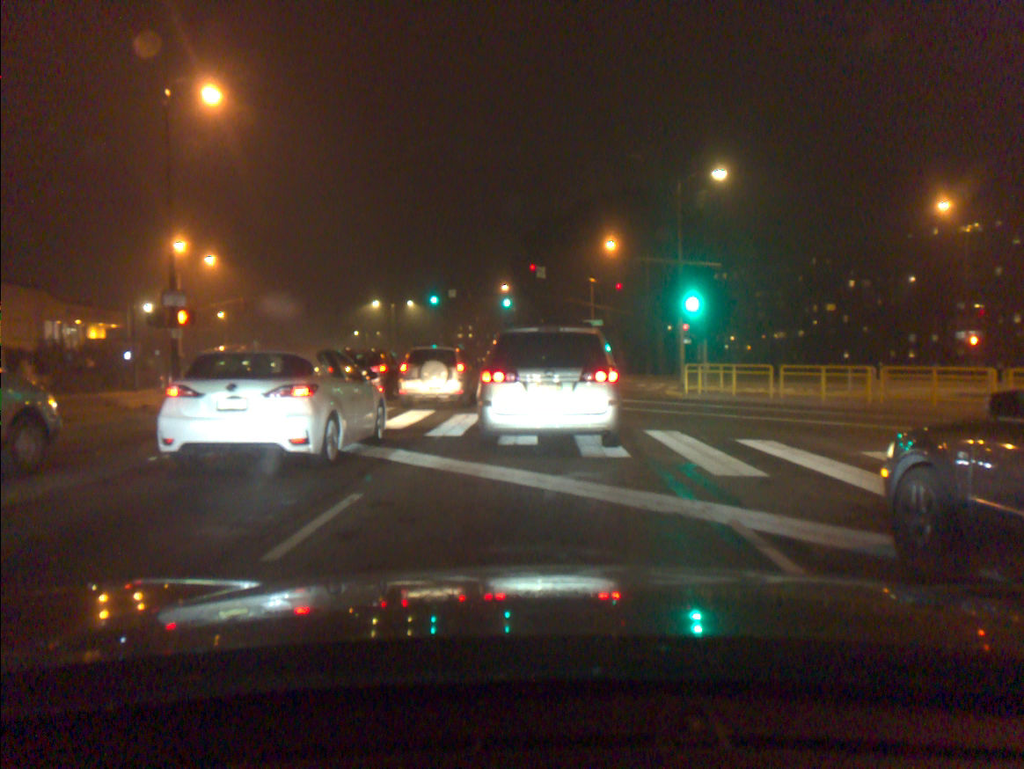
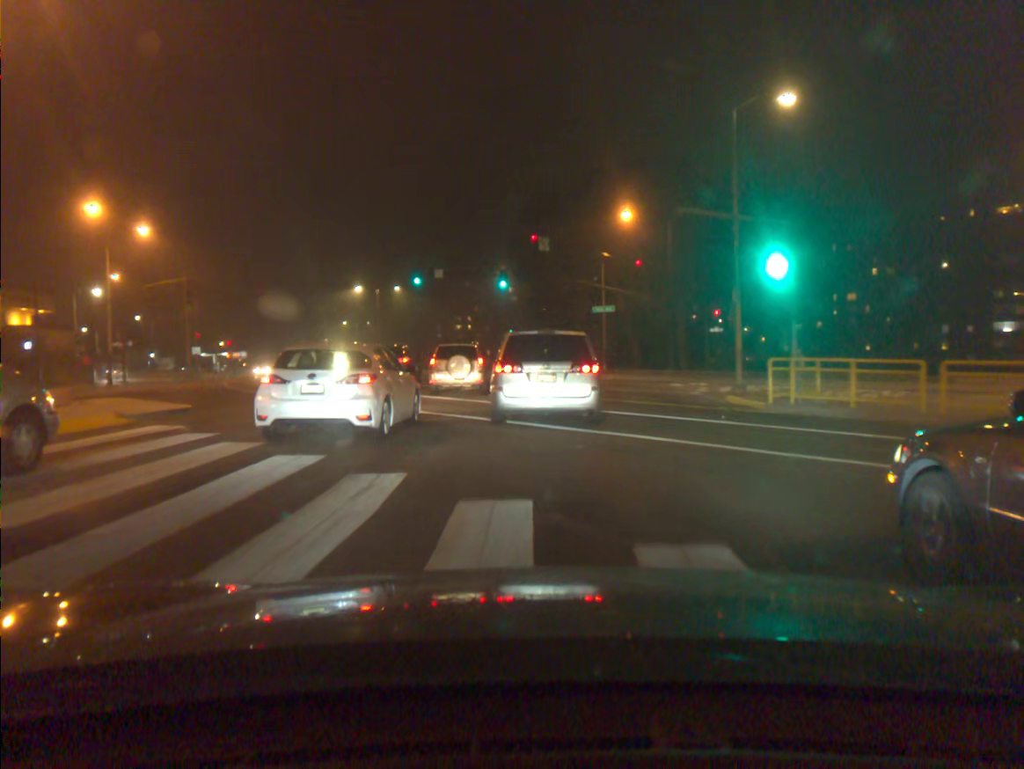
(-0.2, +10.0) m; -1°
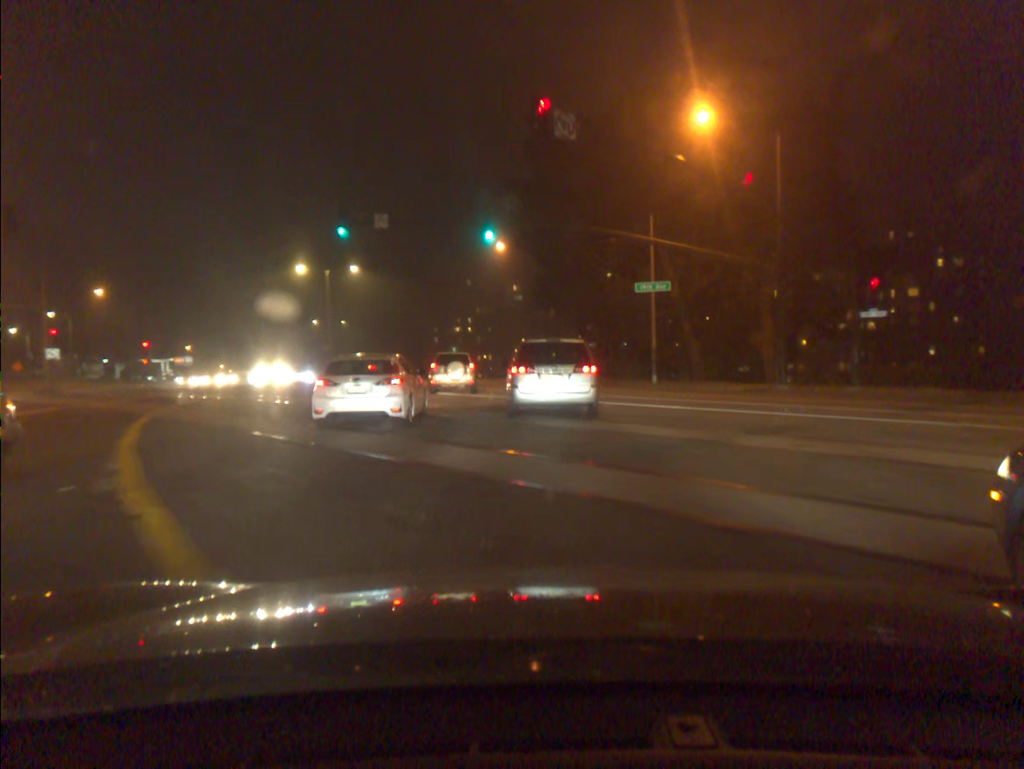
(-0.1, +24.0) m; 0°
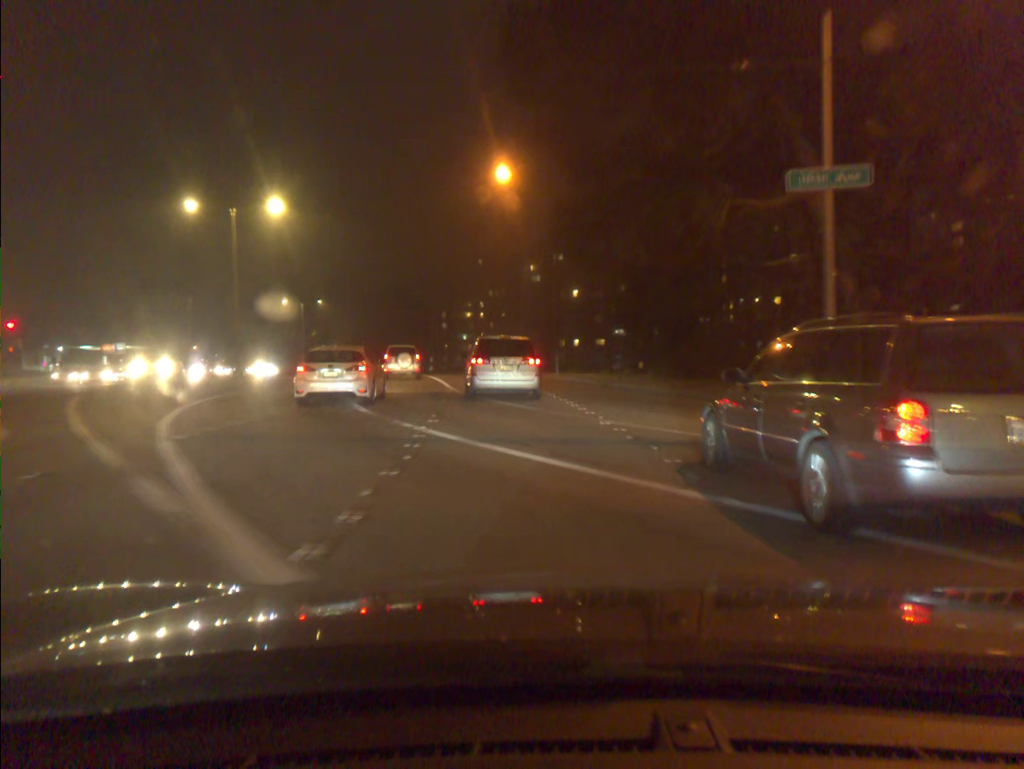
(-0.2, +23.5) m; -2°
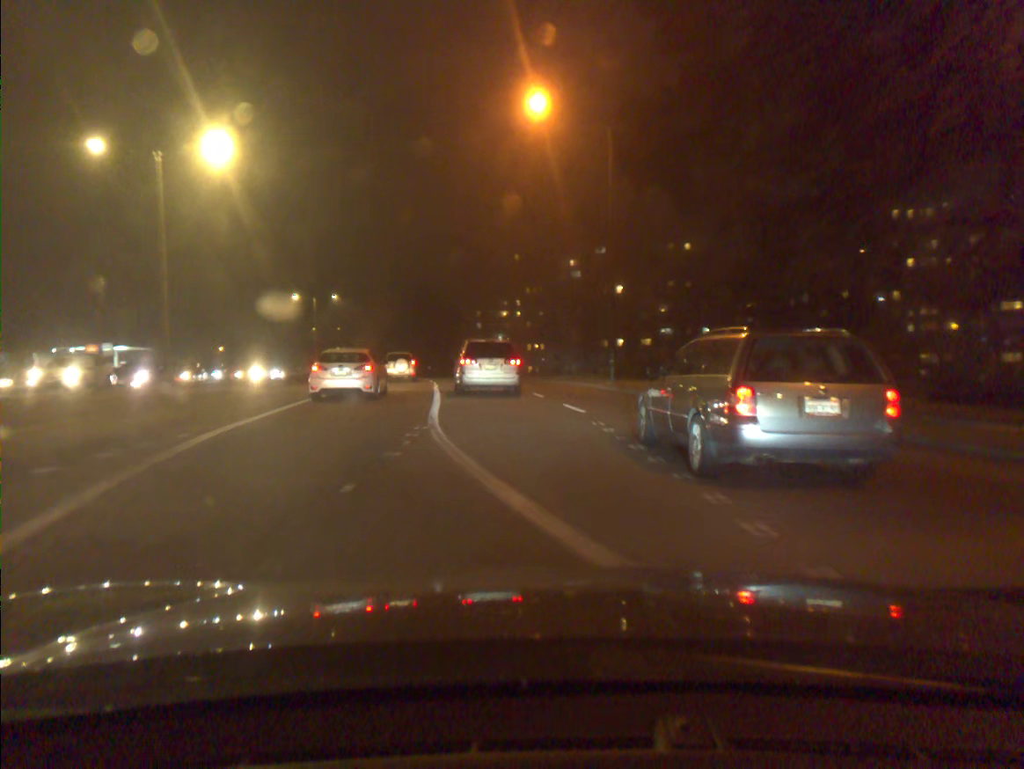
(-0.3, +12.9) m; -3°
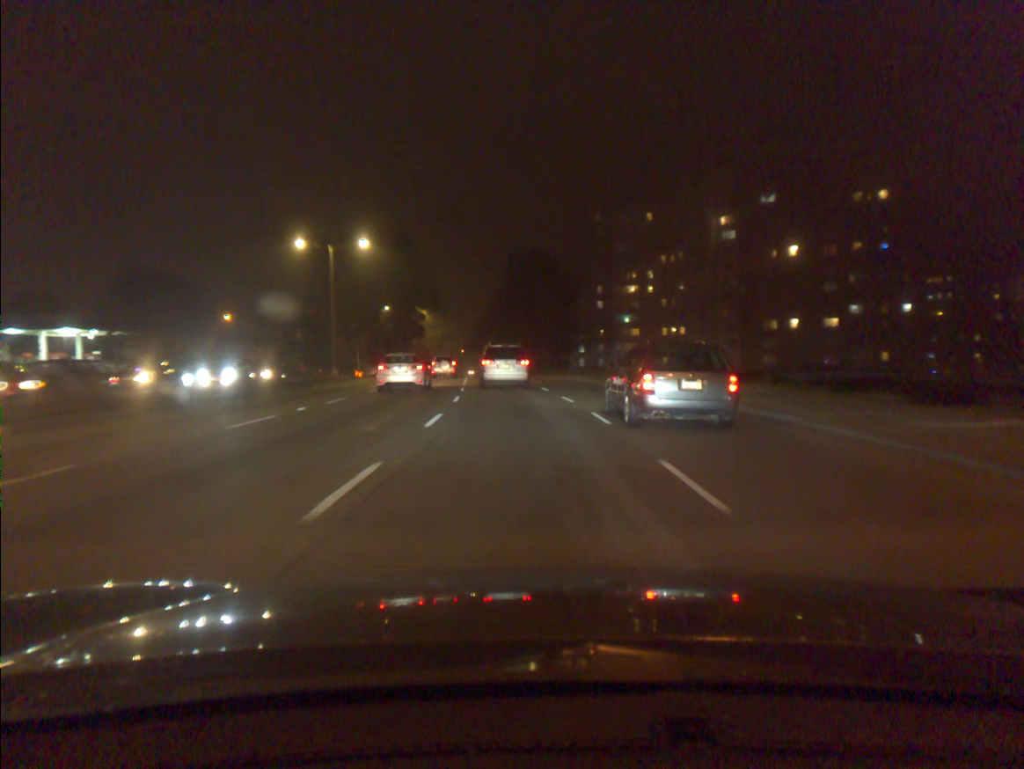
(-3.1, +38.6) m; -8°
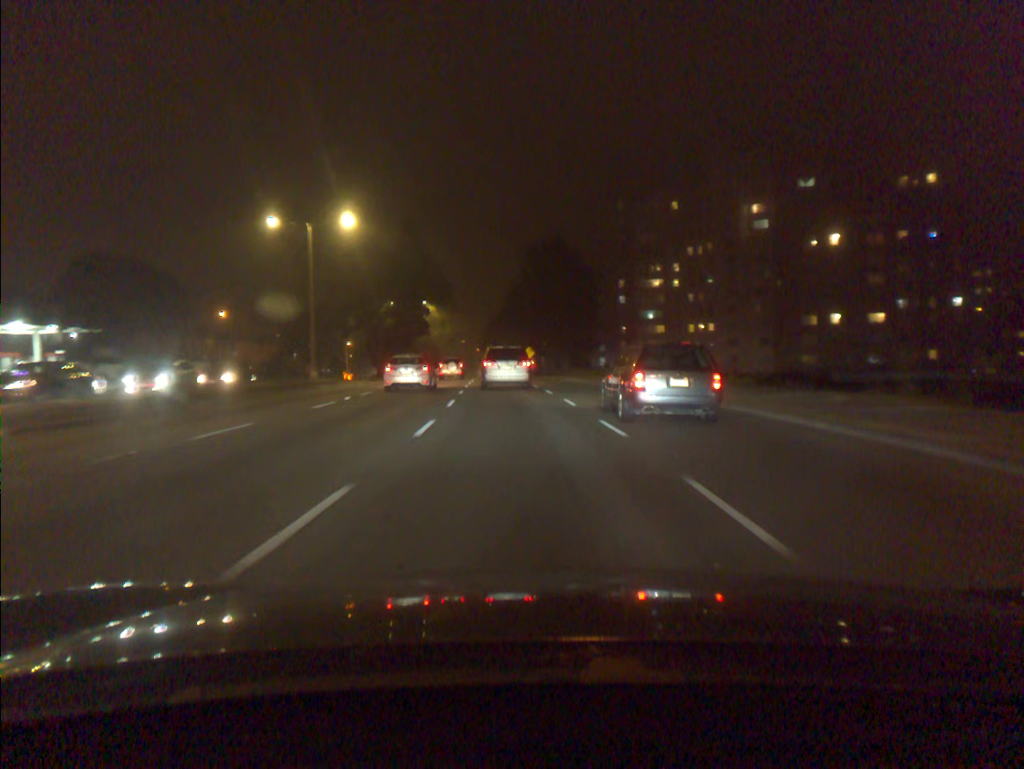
(-0.1, +9.0) m; -1°
